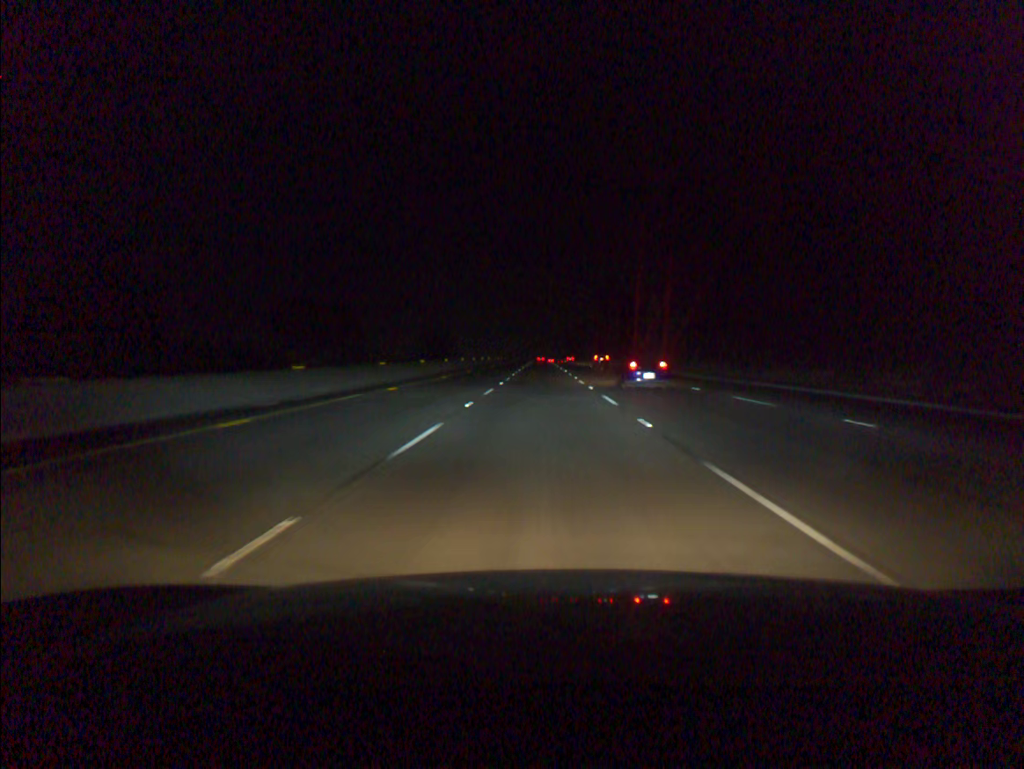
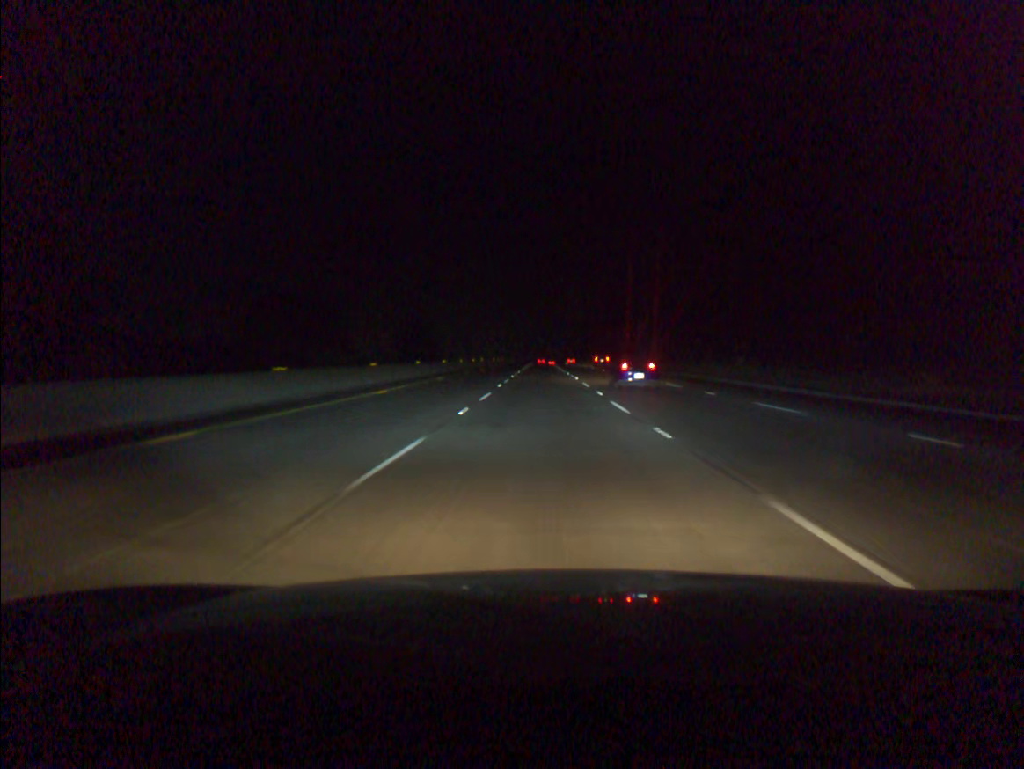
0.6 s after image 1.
(0.0, +17.0) m; 0°
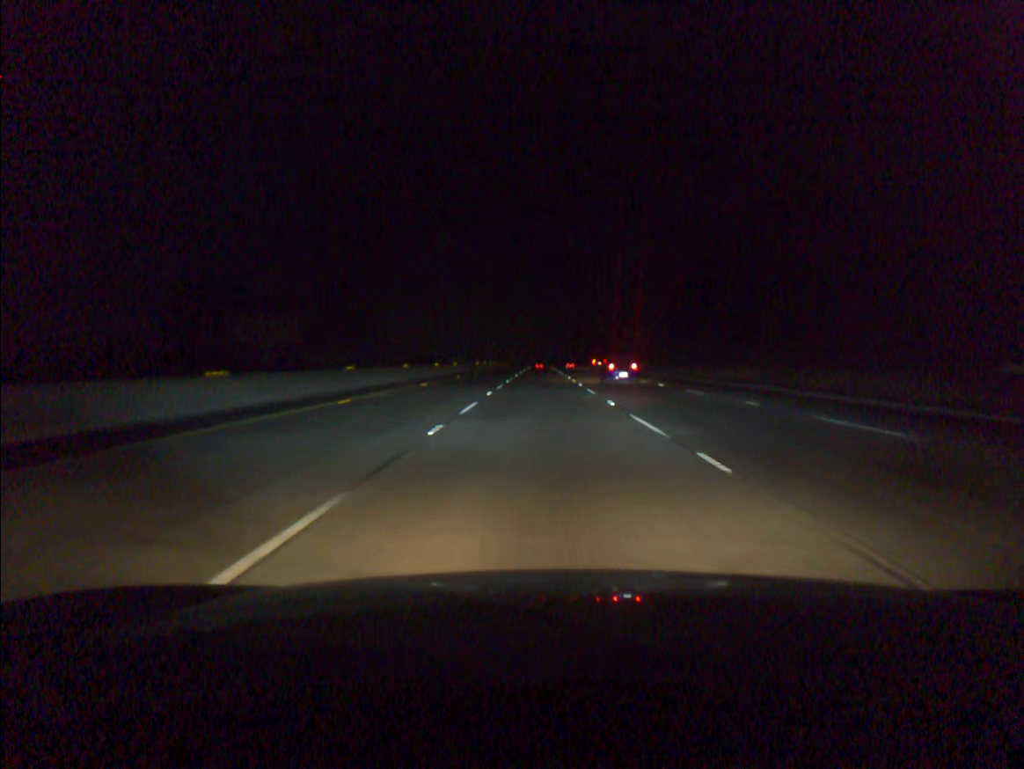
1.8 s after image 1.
(0.0, +34.0) m; 0°
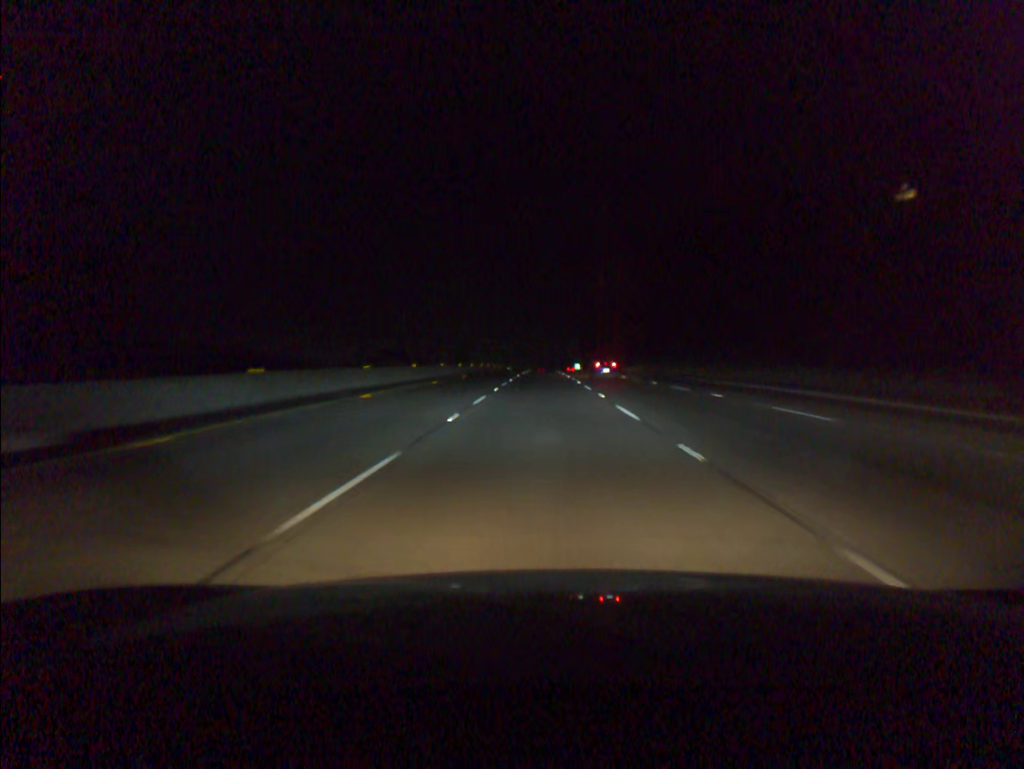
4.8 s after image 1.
(-0.1, +84.7) m; 0°
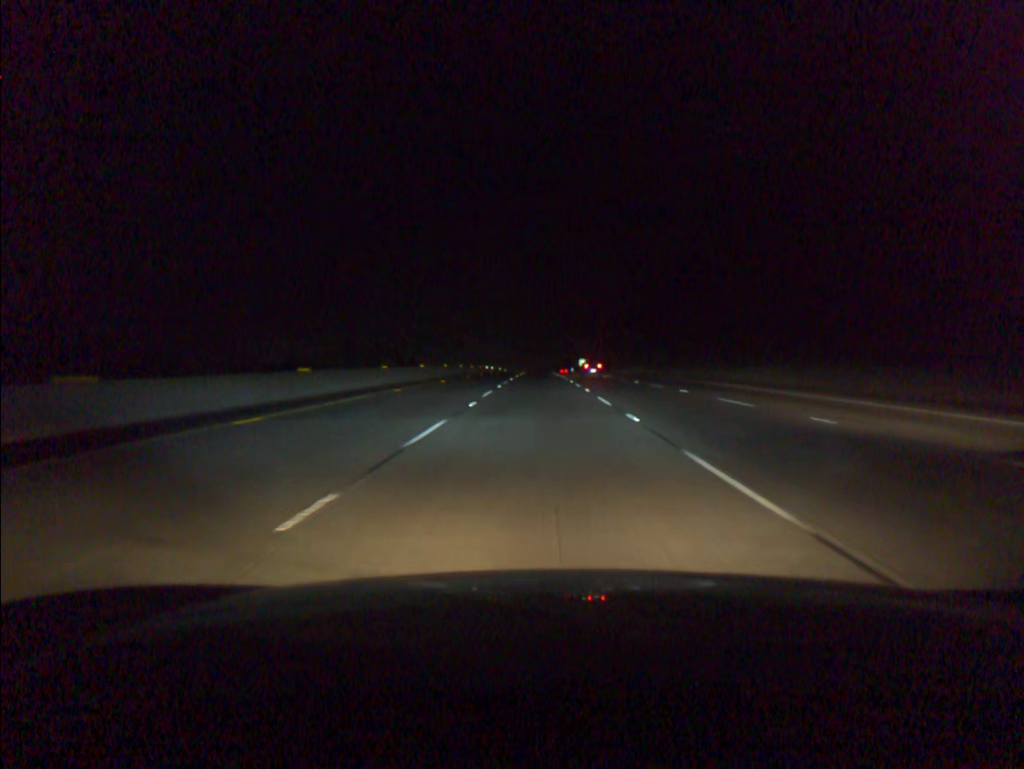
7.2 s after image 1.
(+0.2, +67.8) m; 0°
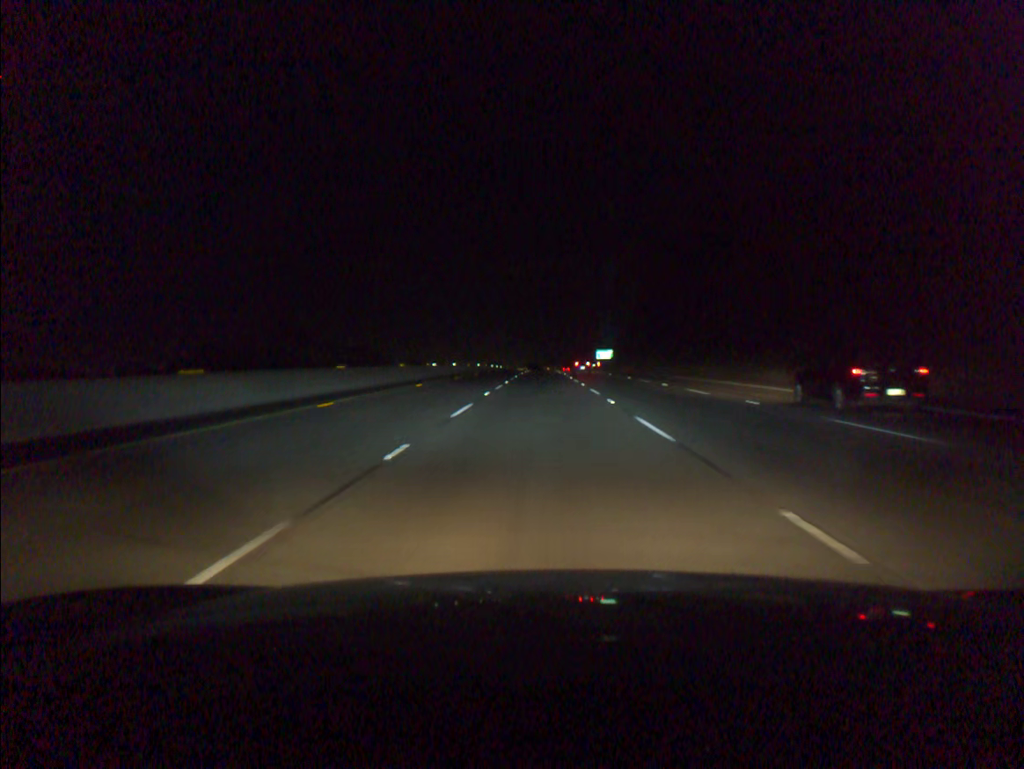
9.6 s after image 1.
(-0.1, +68.0) m; 0°
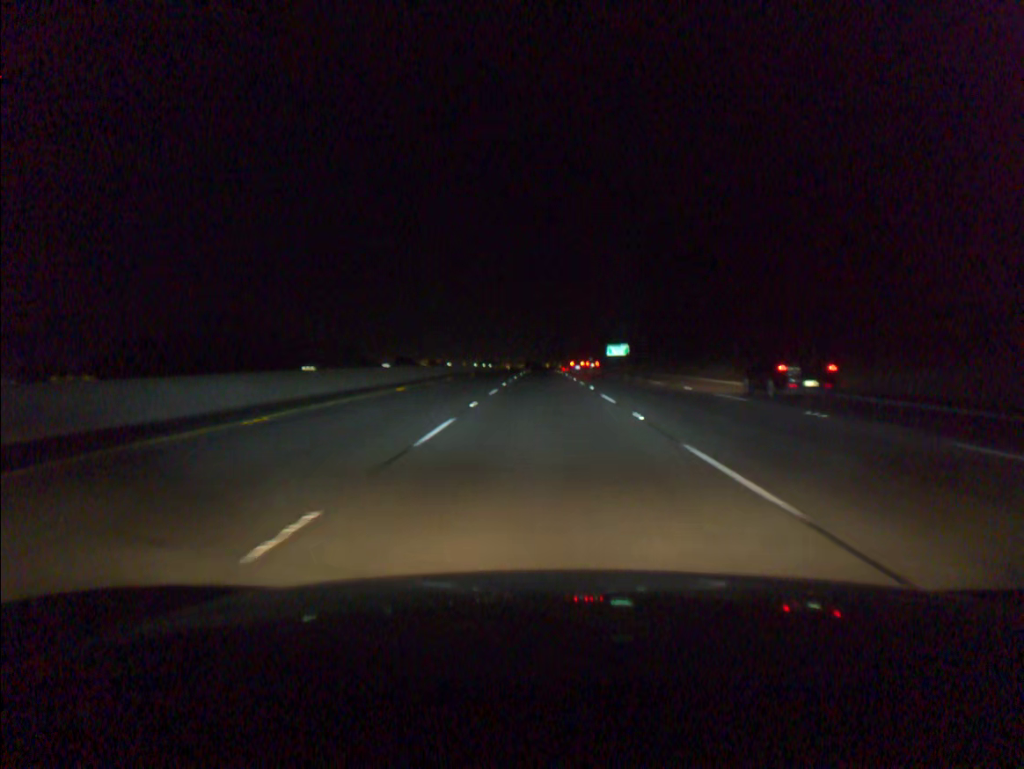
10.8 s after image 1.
(0.0, +34.1) m; 0°
